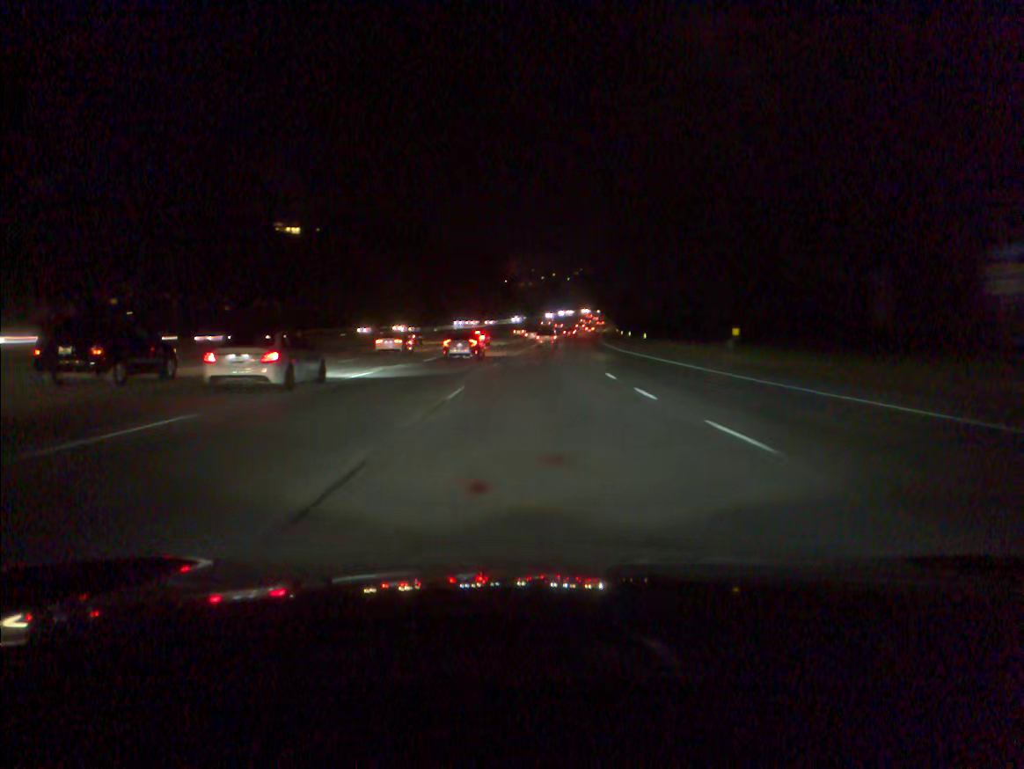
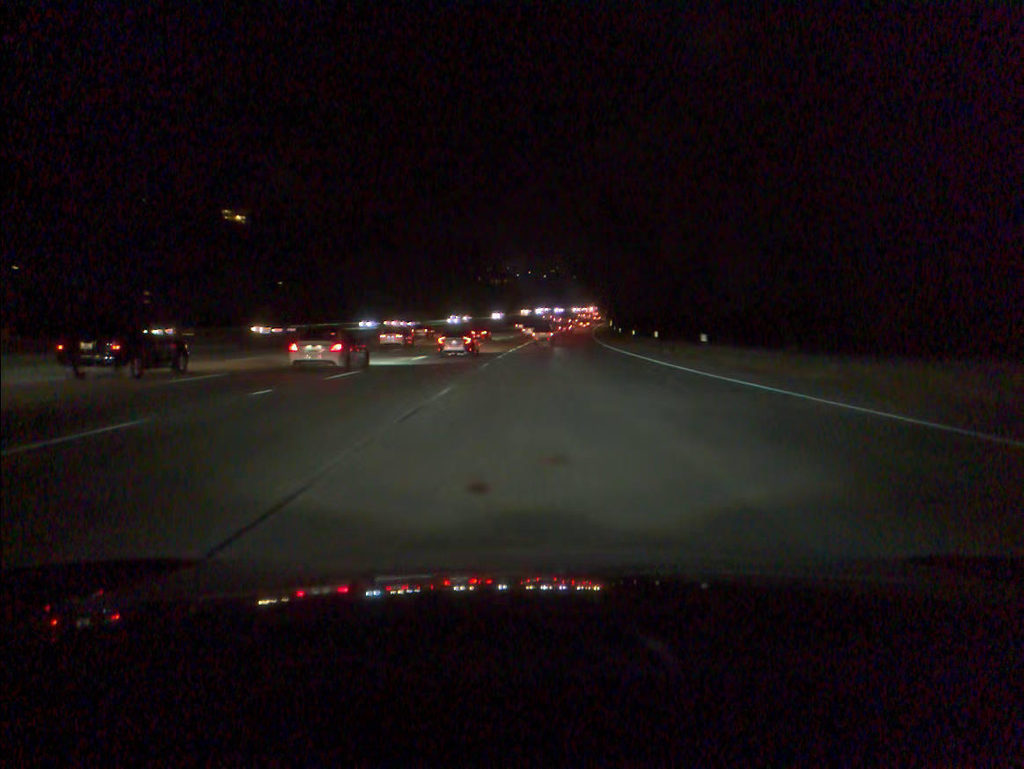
(+0.5, +30.3) m; +2°
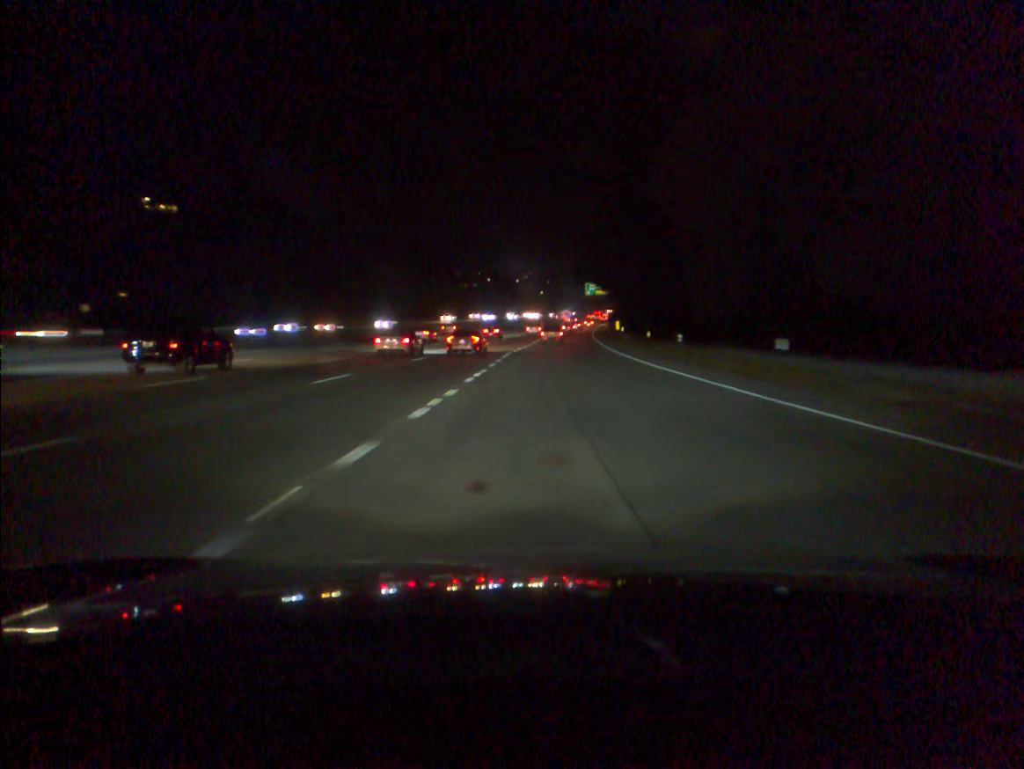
(+0.8, +45.3) m; +2°
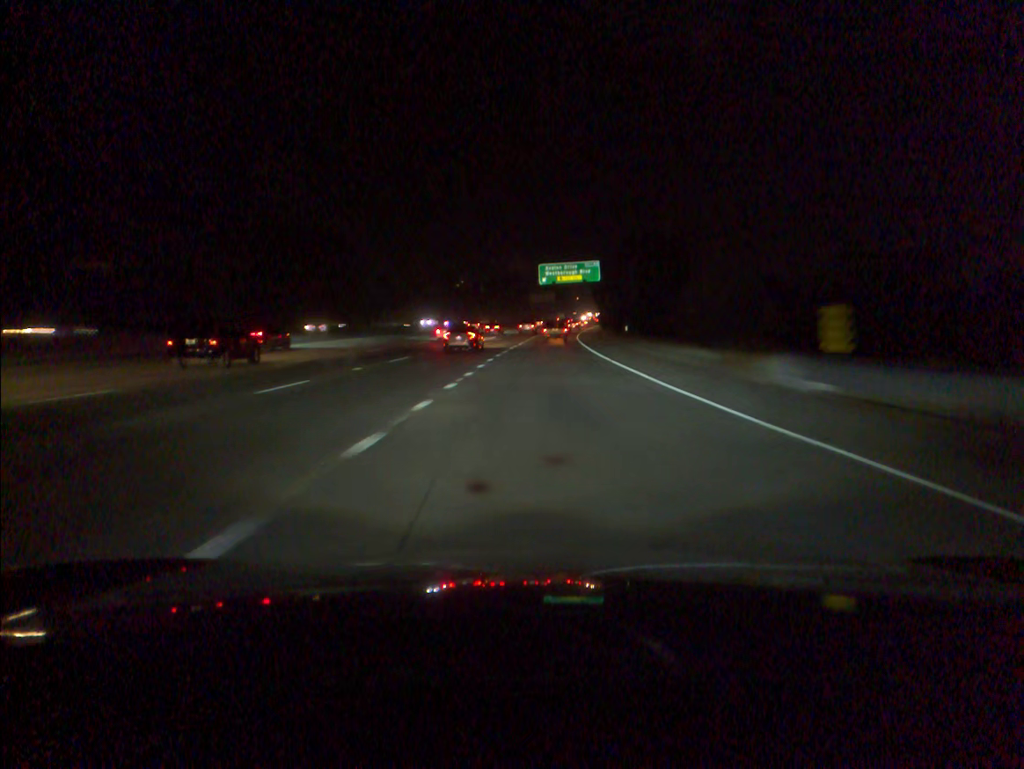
(+3.3, +76.5) m; +5°
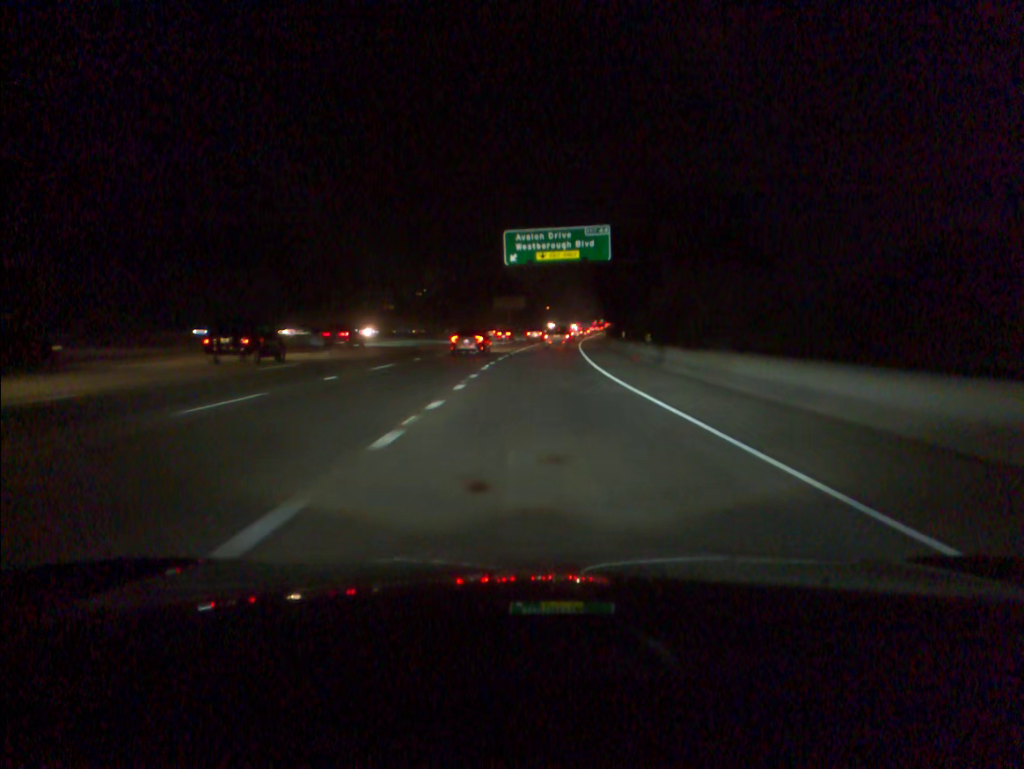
(+1.0, +45.2) m; +3°
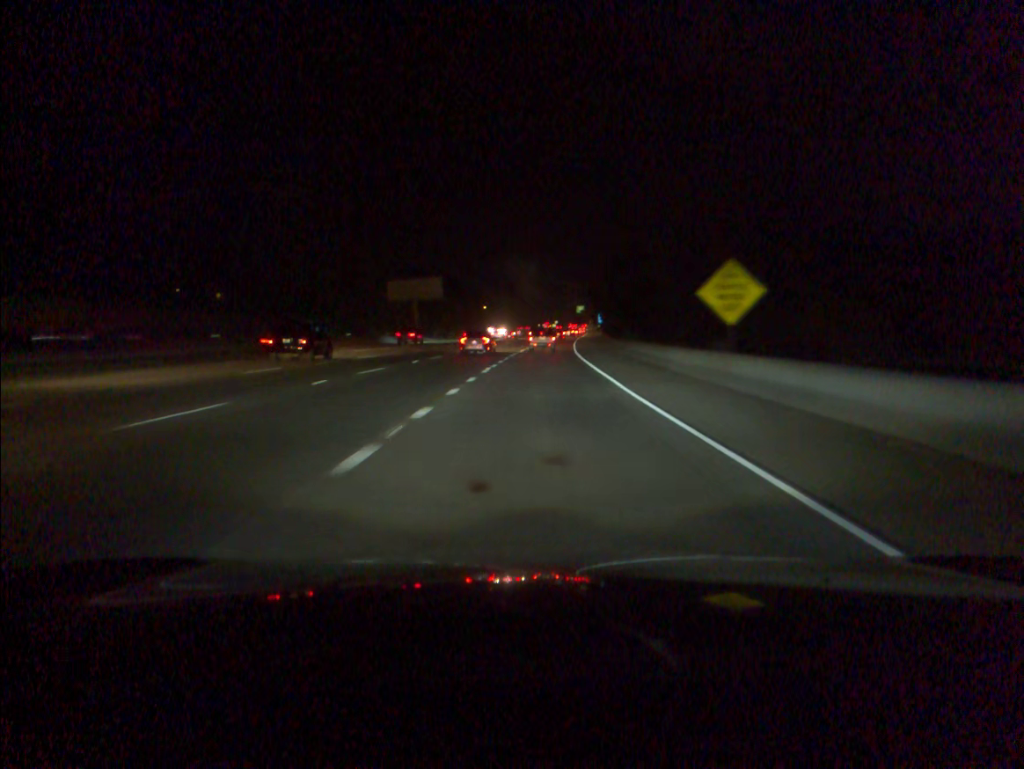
(+2.9, +74.2) m; +4°
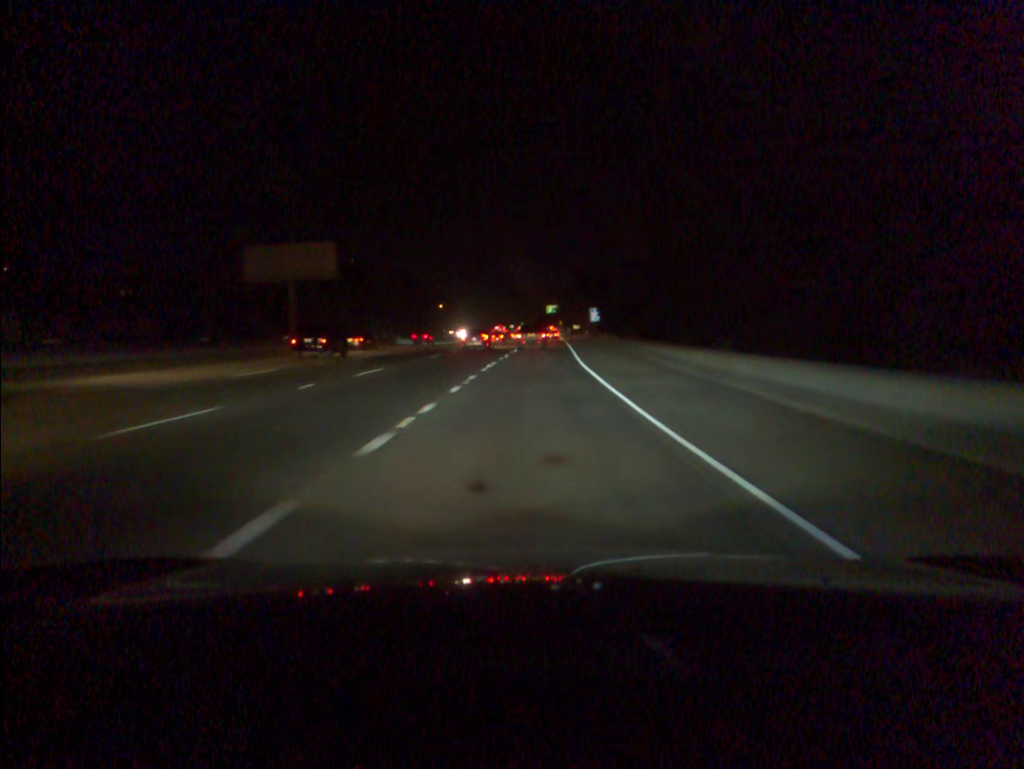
(+1.0, +43.9) m; +3°
